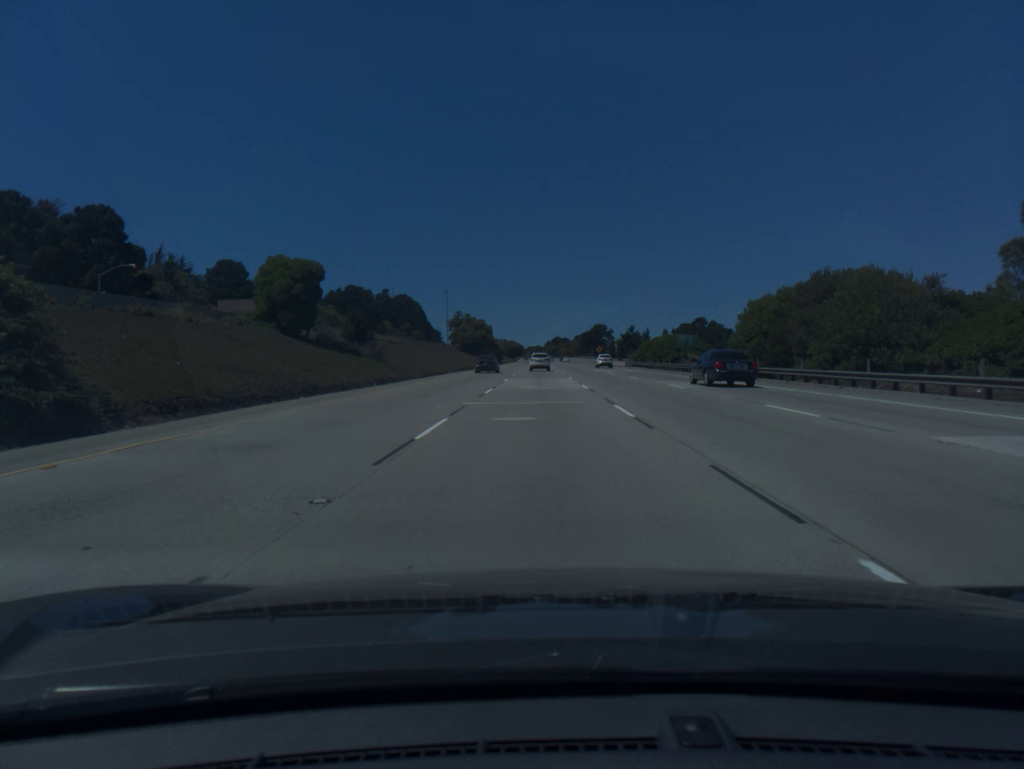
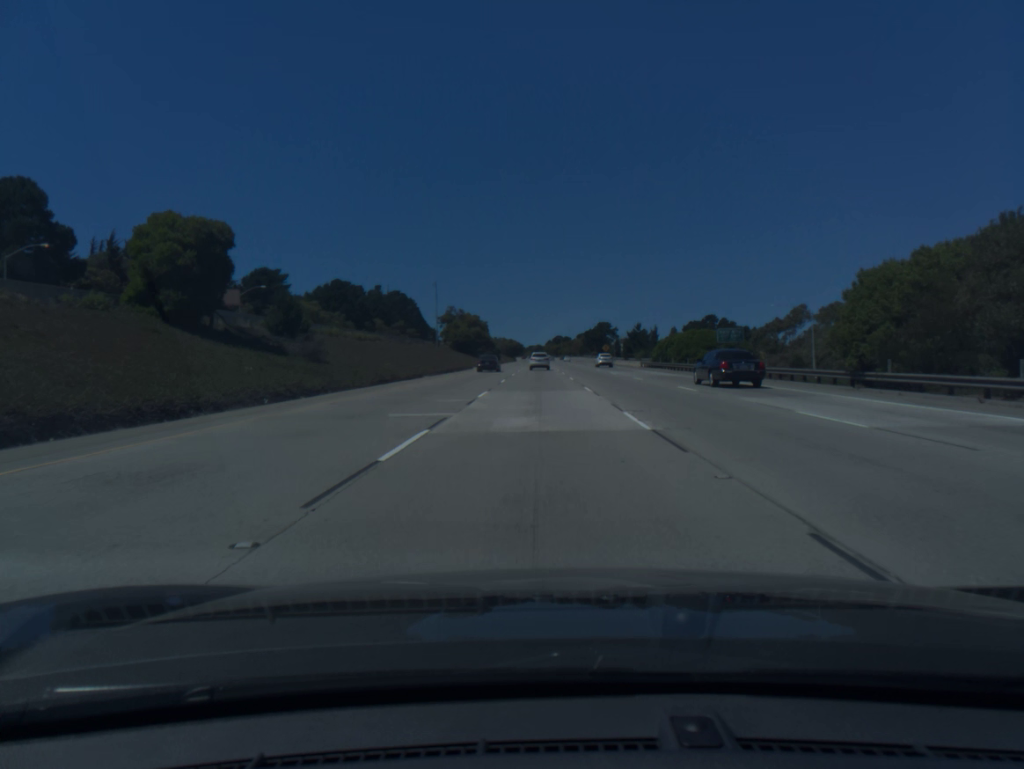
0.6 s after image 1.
(0.0, +17.2) m; 0°
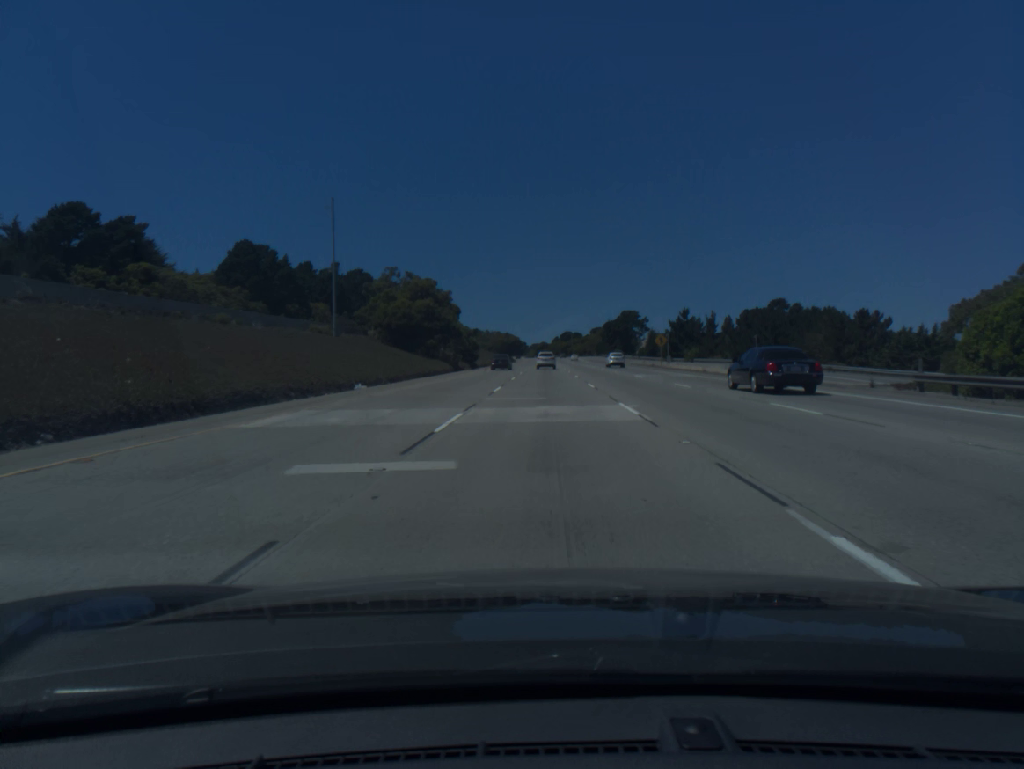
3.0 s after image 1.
(-0.4, +69.8) m; 0°
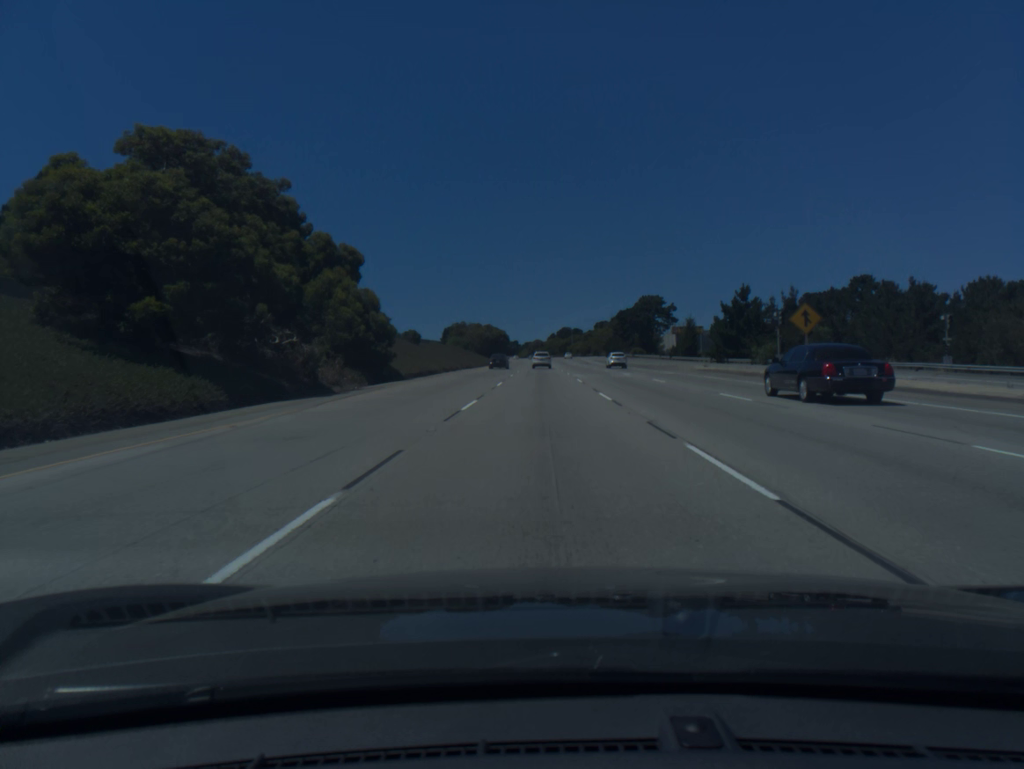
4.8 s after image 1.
(+0.3, +53.5) m; +1°
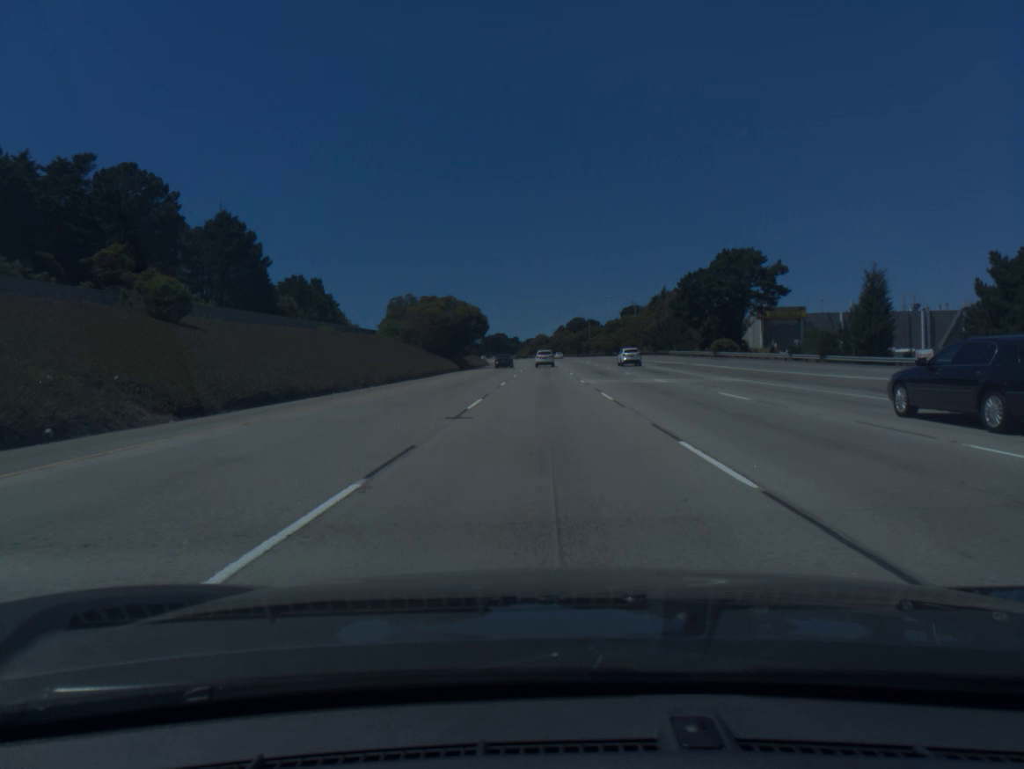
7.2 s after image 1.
(-0.3, +72.3) m; -1°
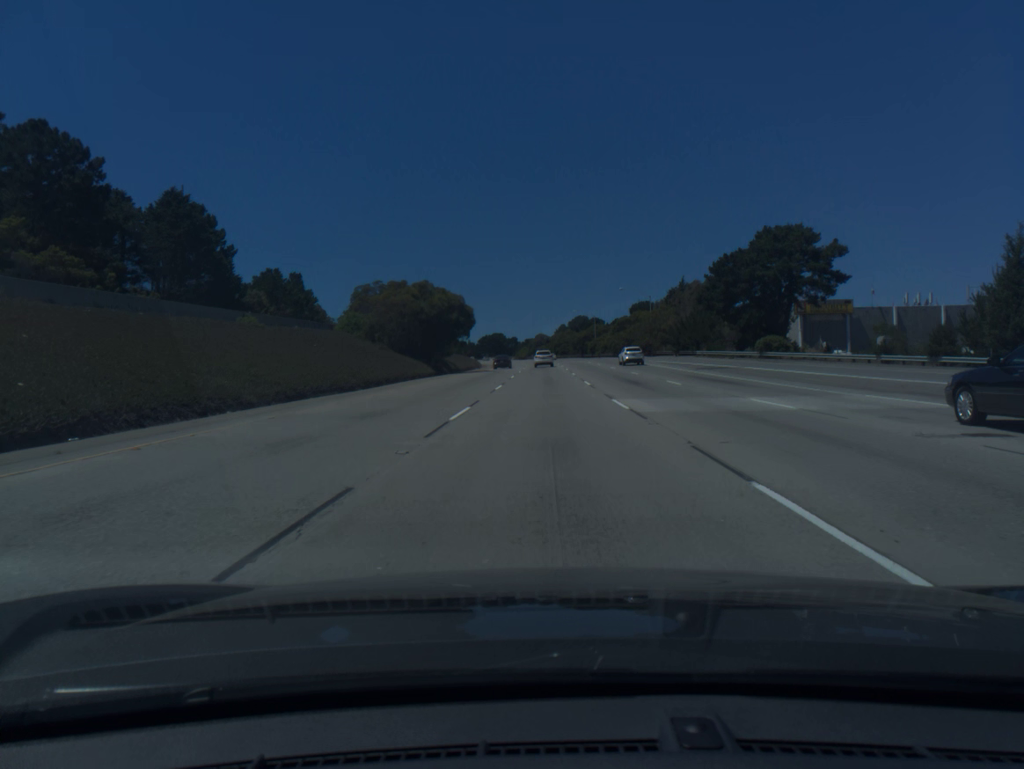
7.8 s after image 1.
(0.0, +18.2) m; 0°
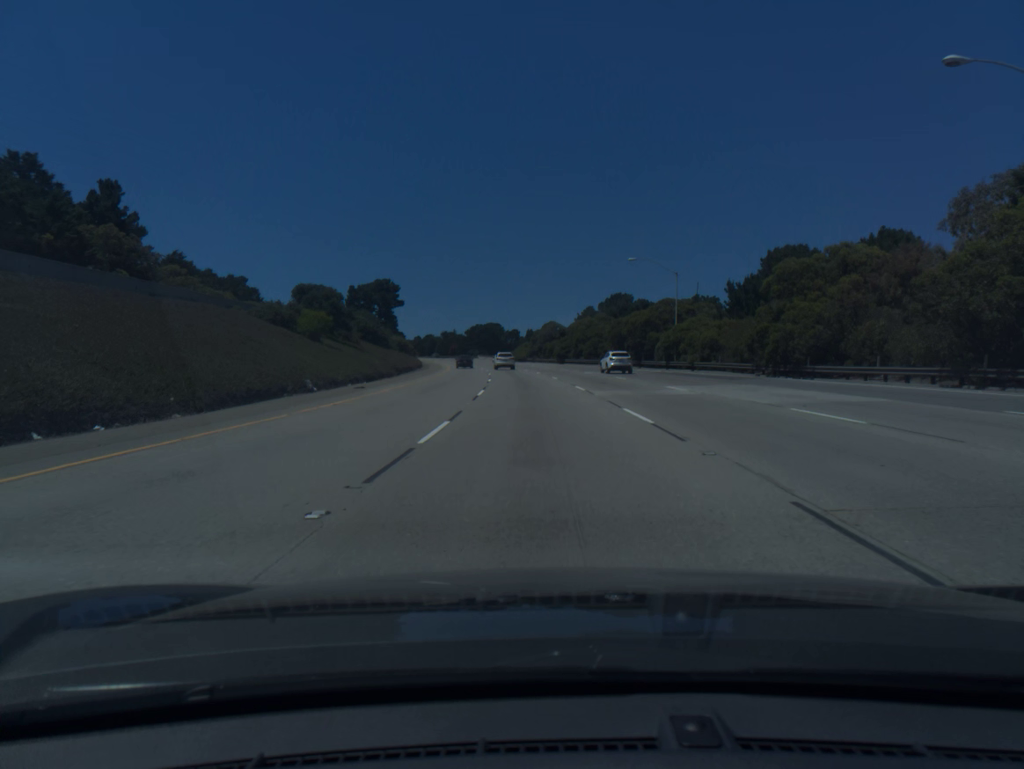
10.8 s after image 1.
(0.0, +91.6) m; -1°
